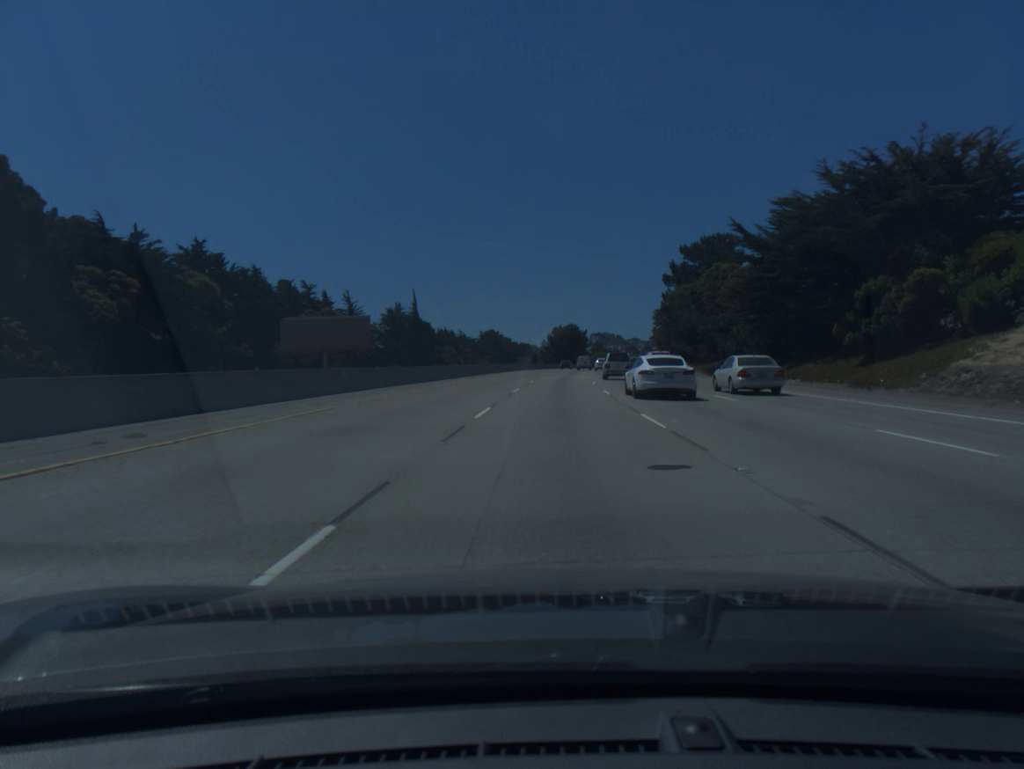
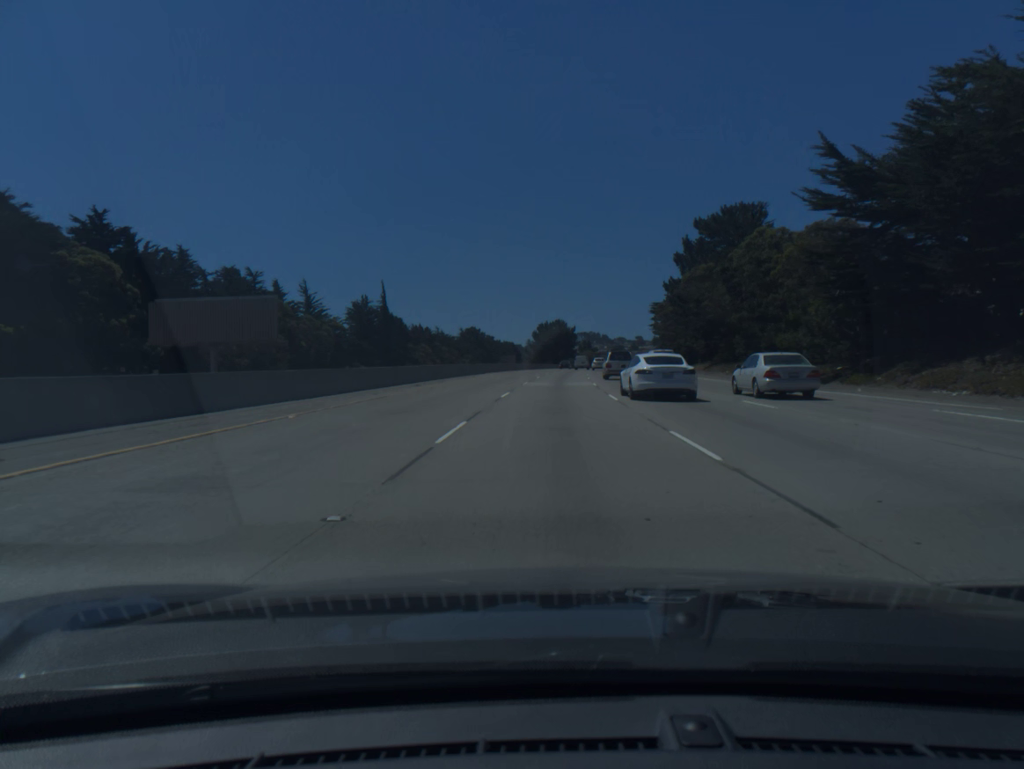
(+0.2, +19.6) m; +1°
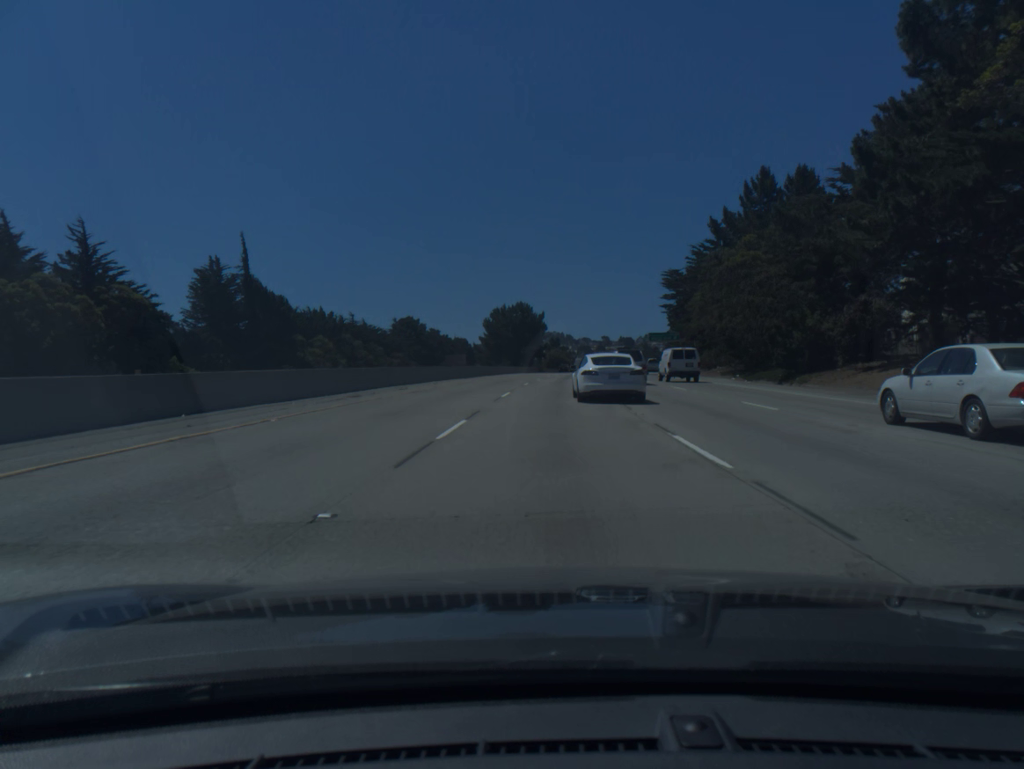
(+1.4, +58.7) m; +3°
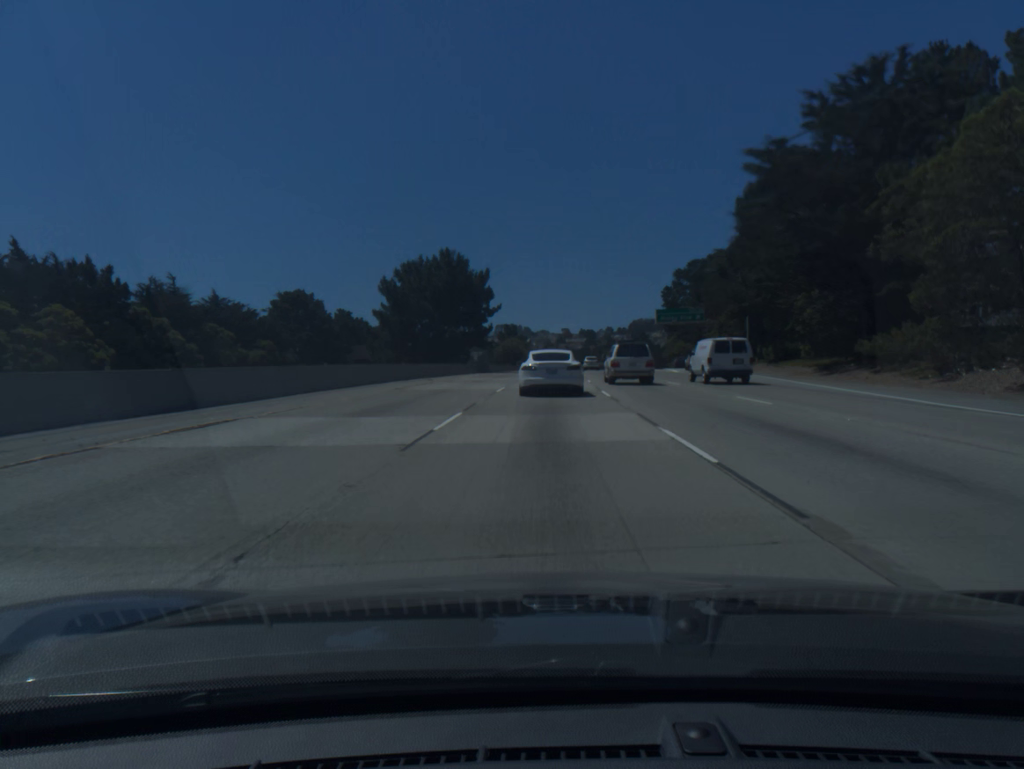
(+1.6, +58.7) m; +3°
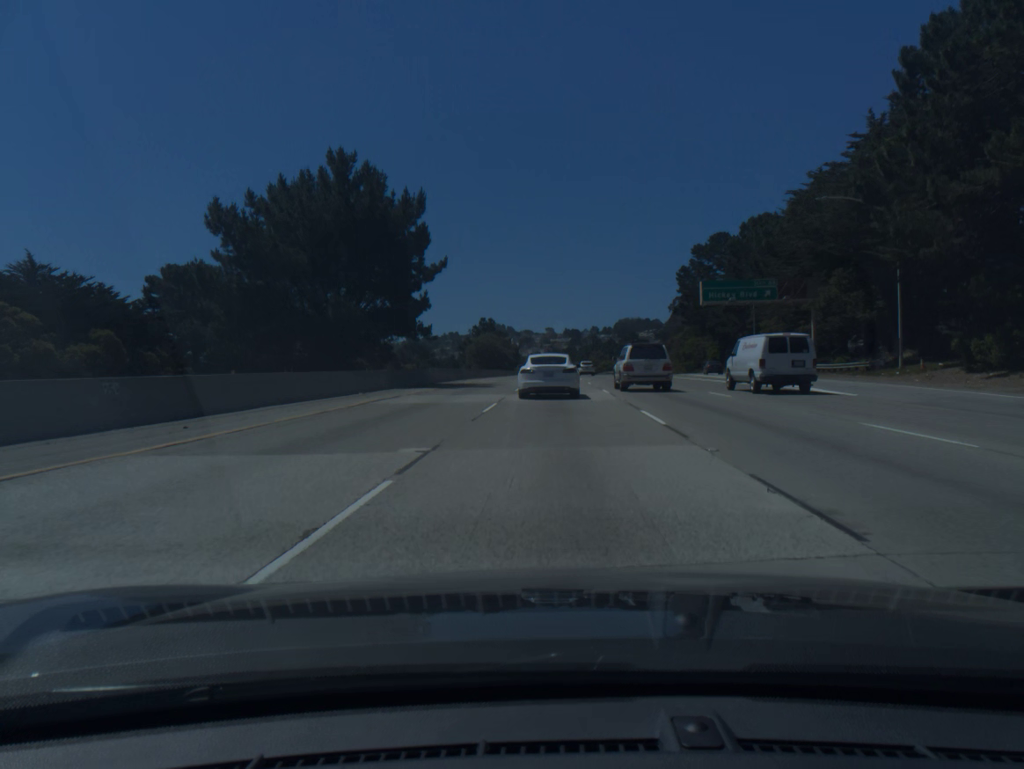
(+0.3, +38.3) m; +1°
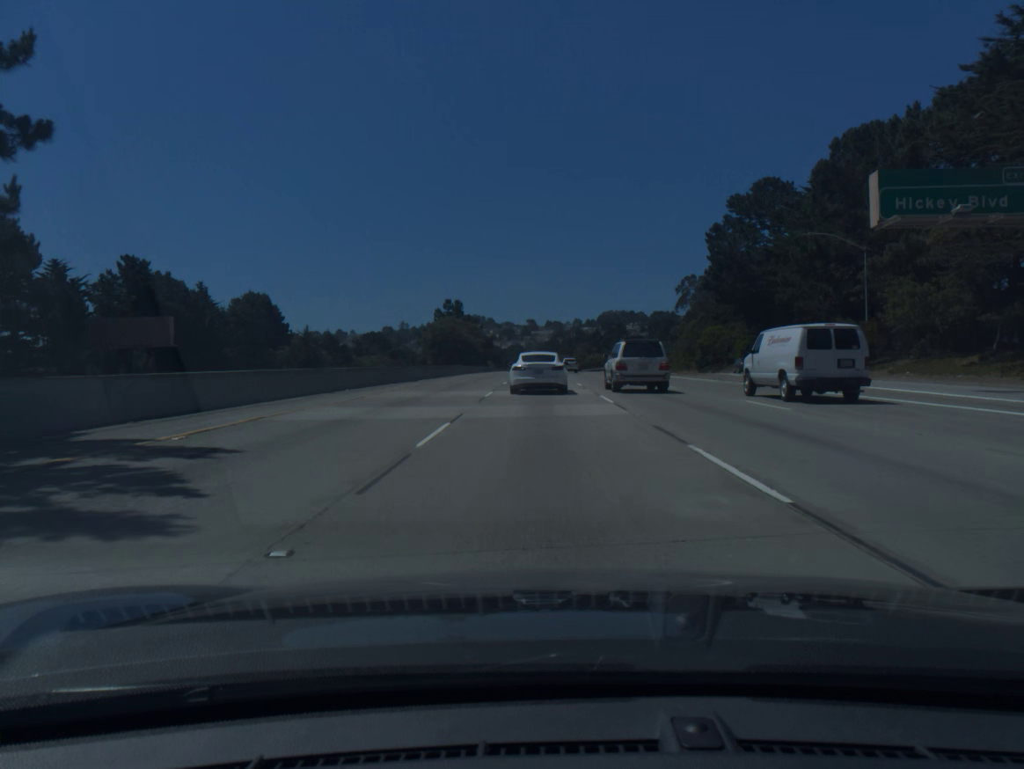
(+0.6, +37.5) m; +1°
